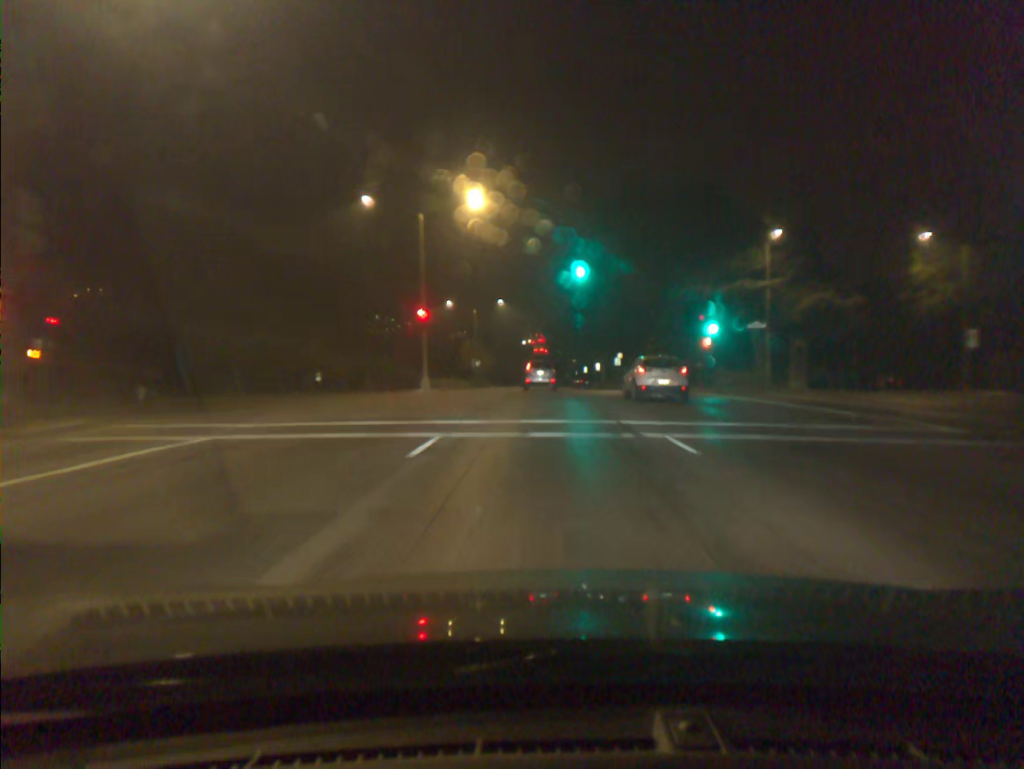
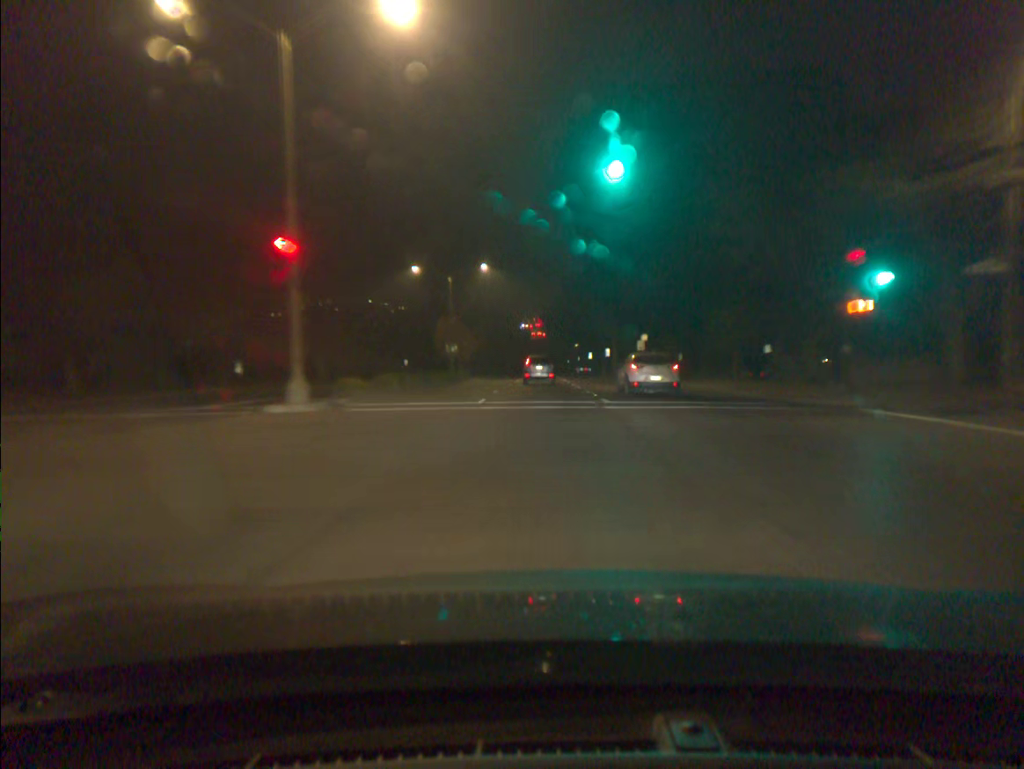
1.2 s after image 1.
(+0.1, +21.0) m; 0°
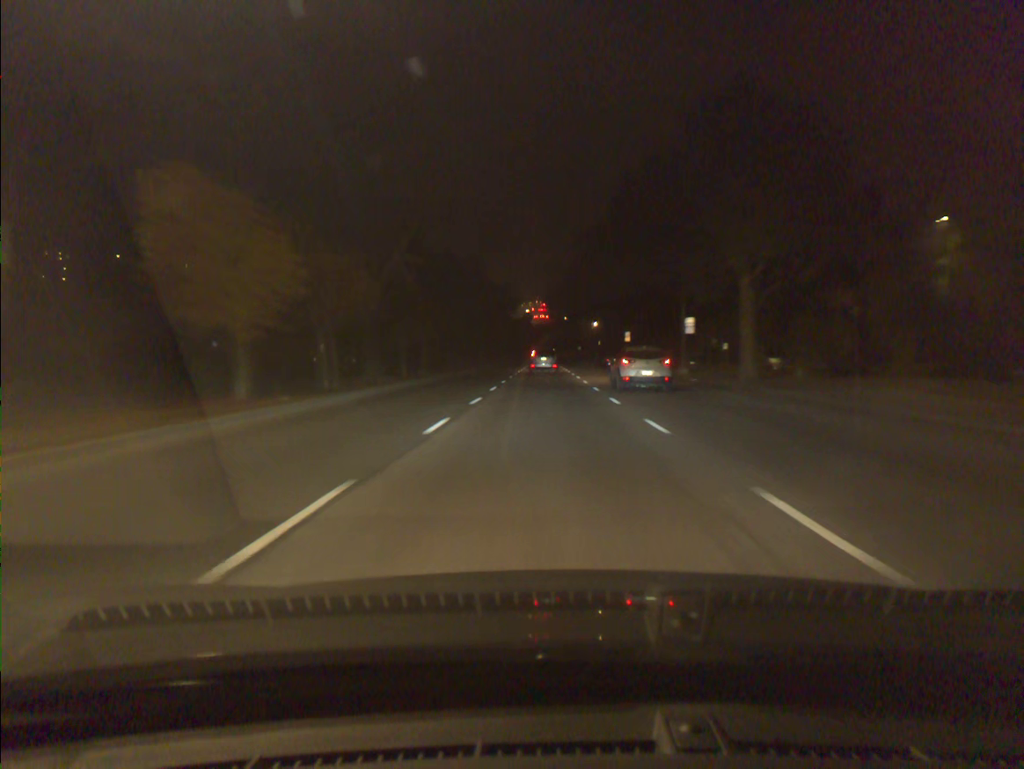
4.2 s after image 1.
(0.0, +54.3) m; 0°
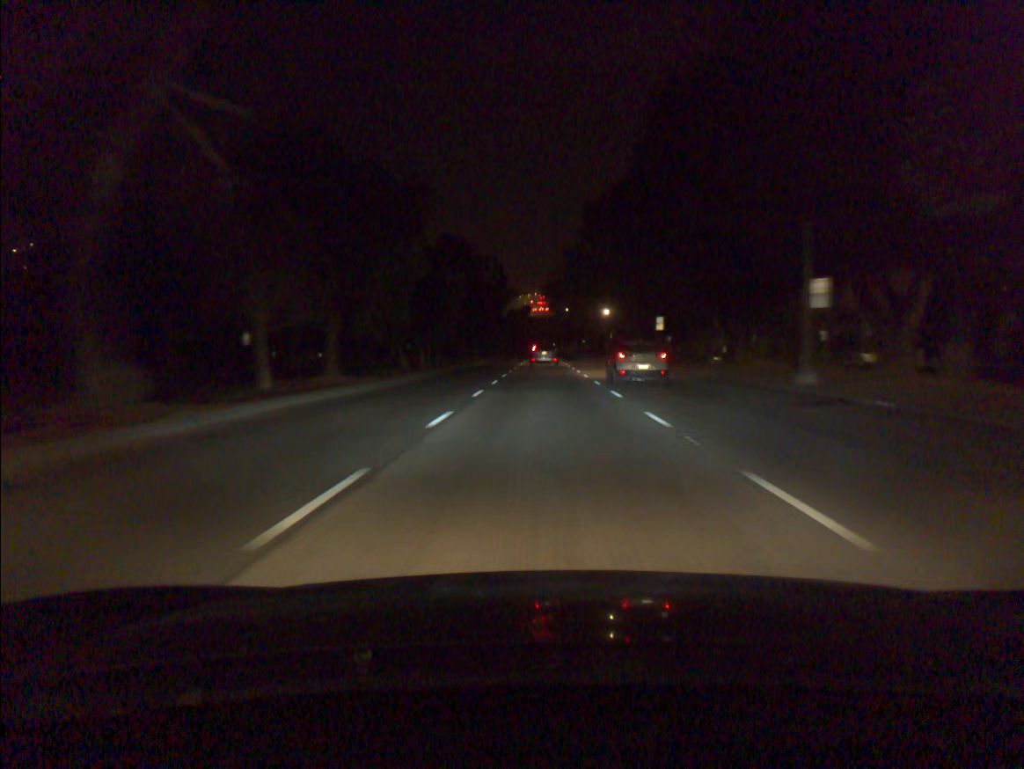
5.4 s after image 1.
(0.0, +21.8) m; 0°
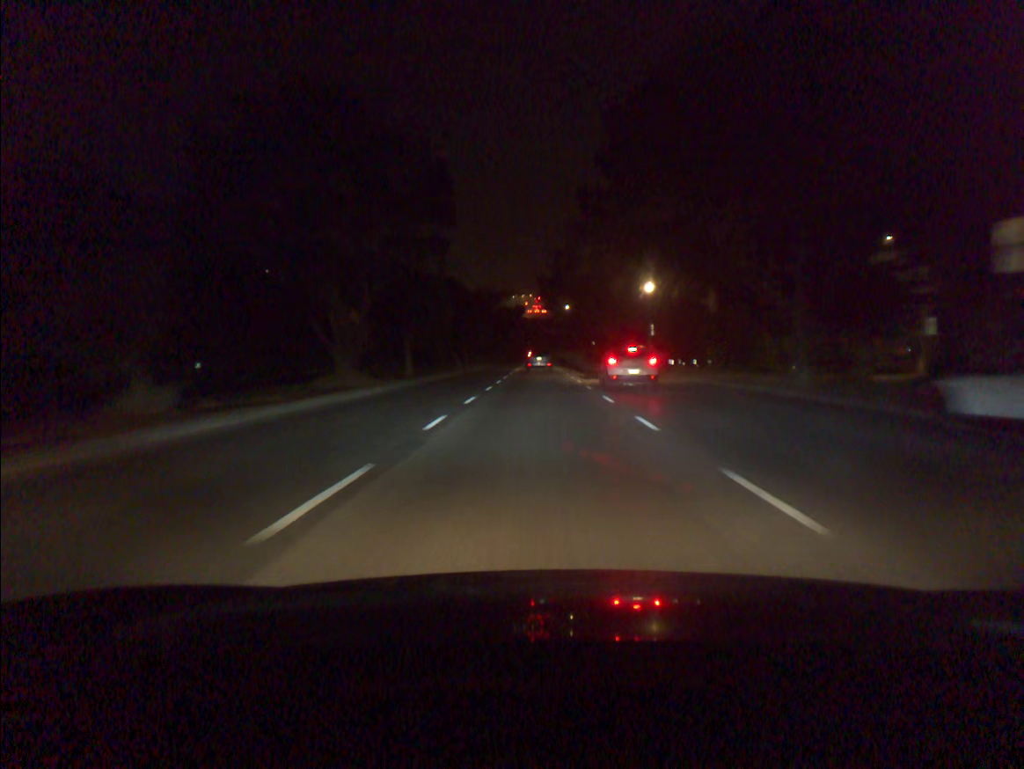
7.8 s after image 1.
(+0.2, +43.6) m; 0°
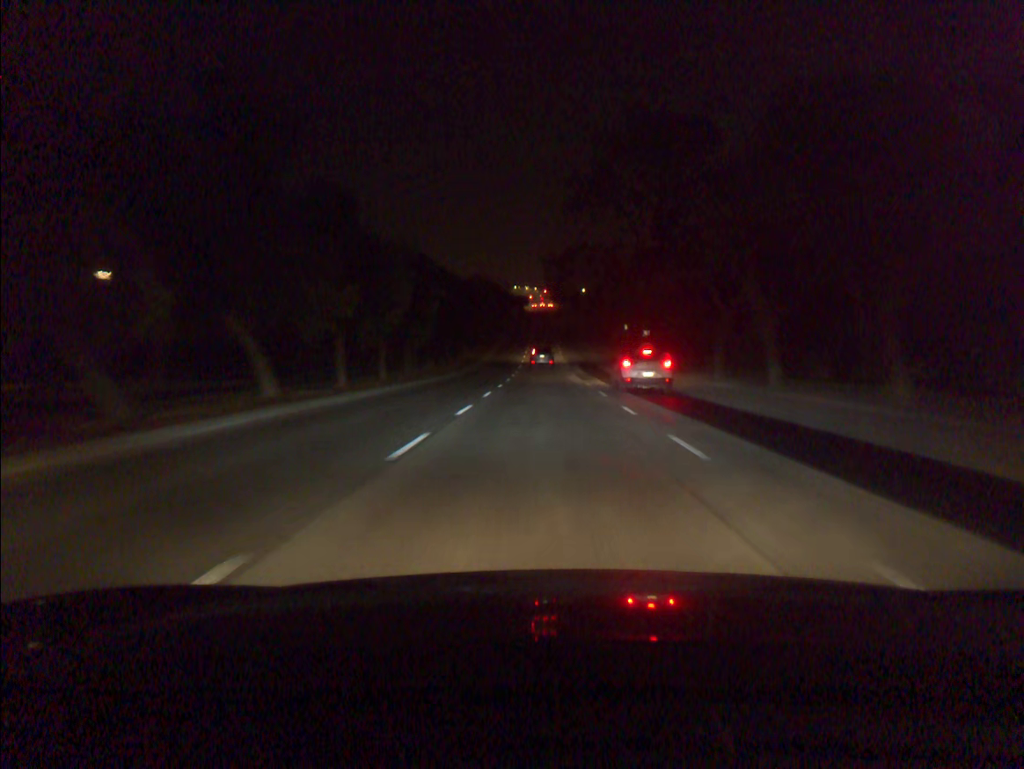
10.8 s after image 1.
(-0.1, +54.2) m; 0°
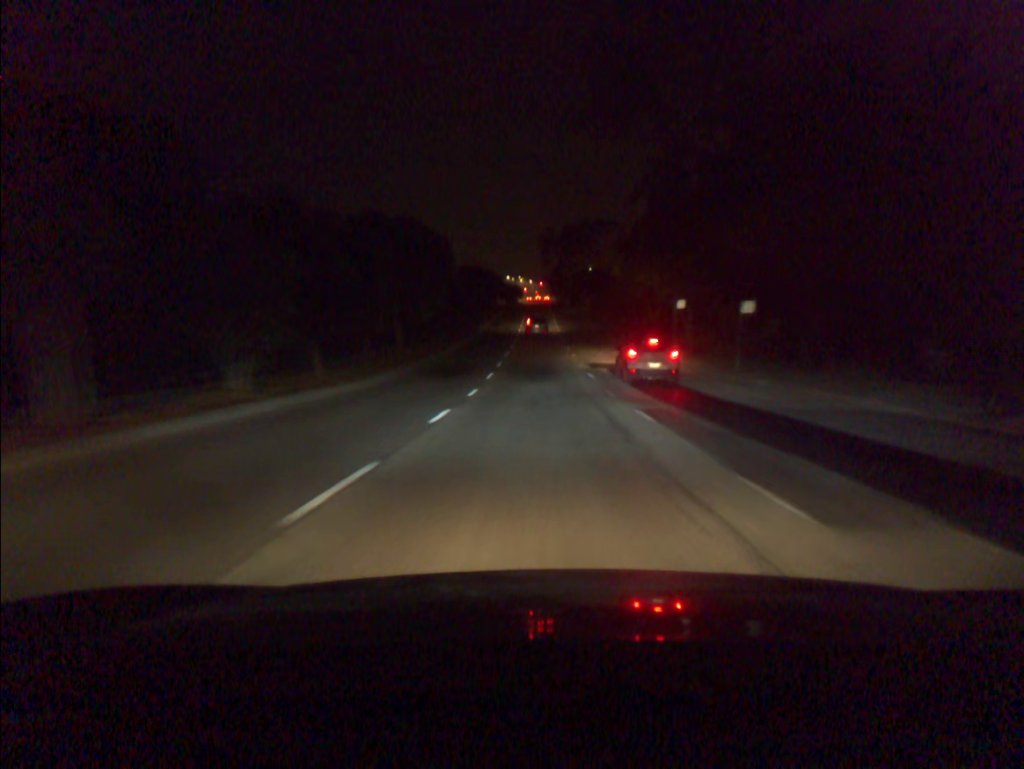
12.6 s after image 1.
(+0.1, +32.5) m; 0°
